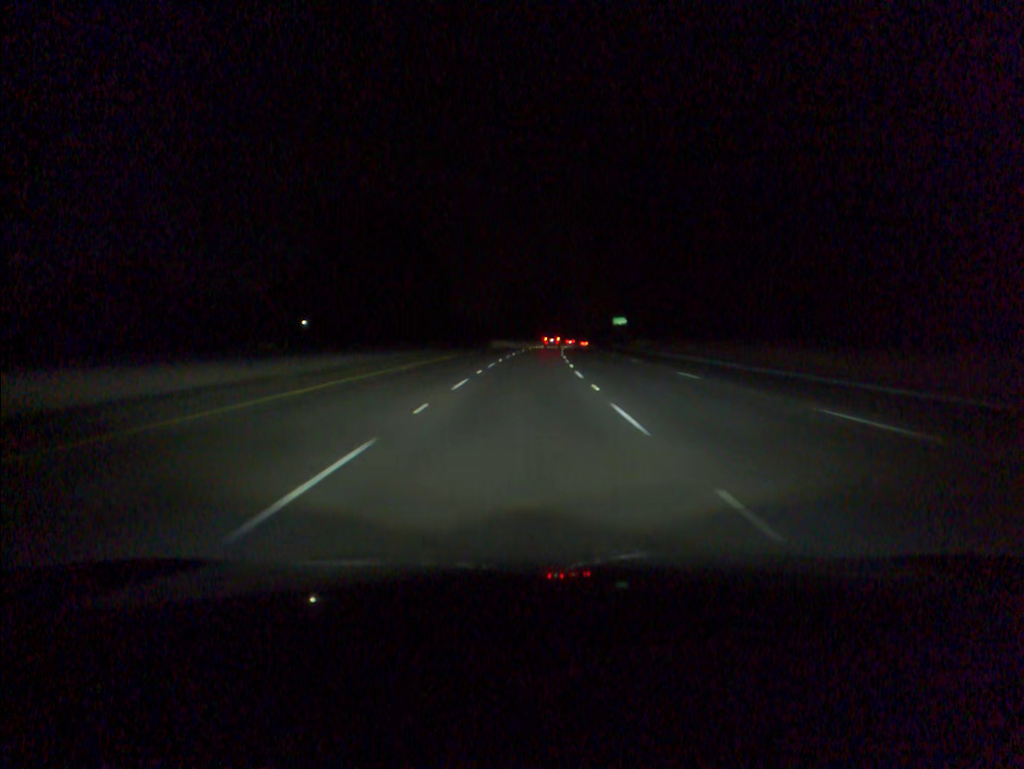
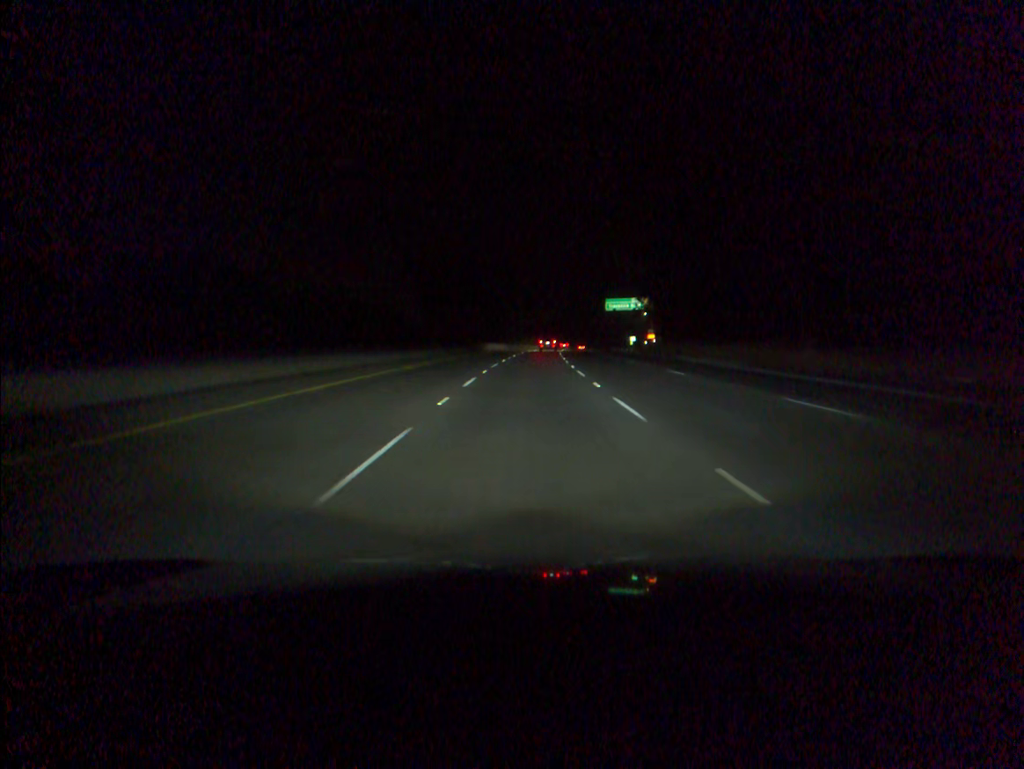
(+3.4, +100.3) m; +4°
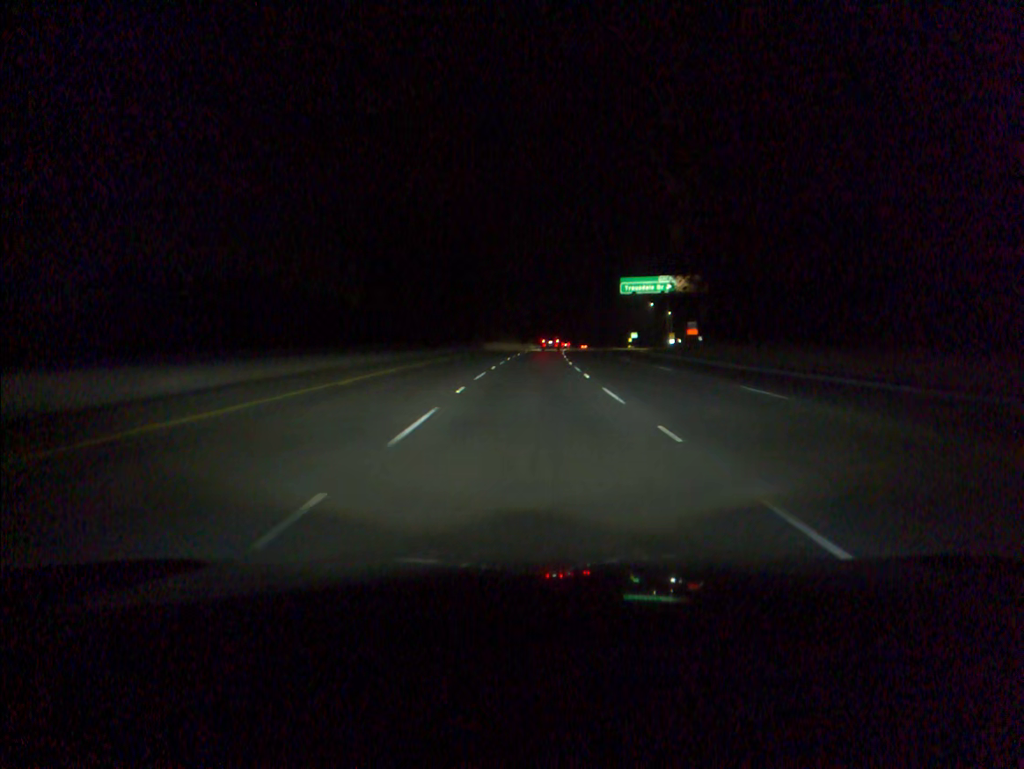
(+0.4, +40.4) m; +1°
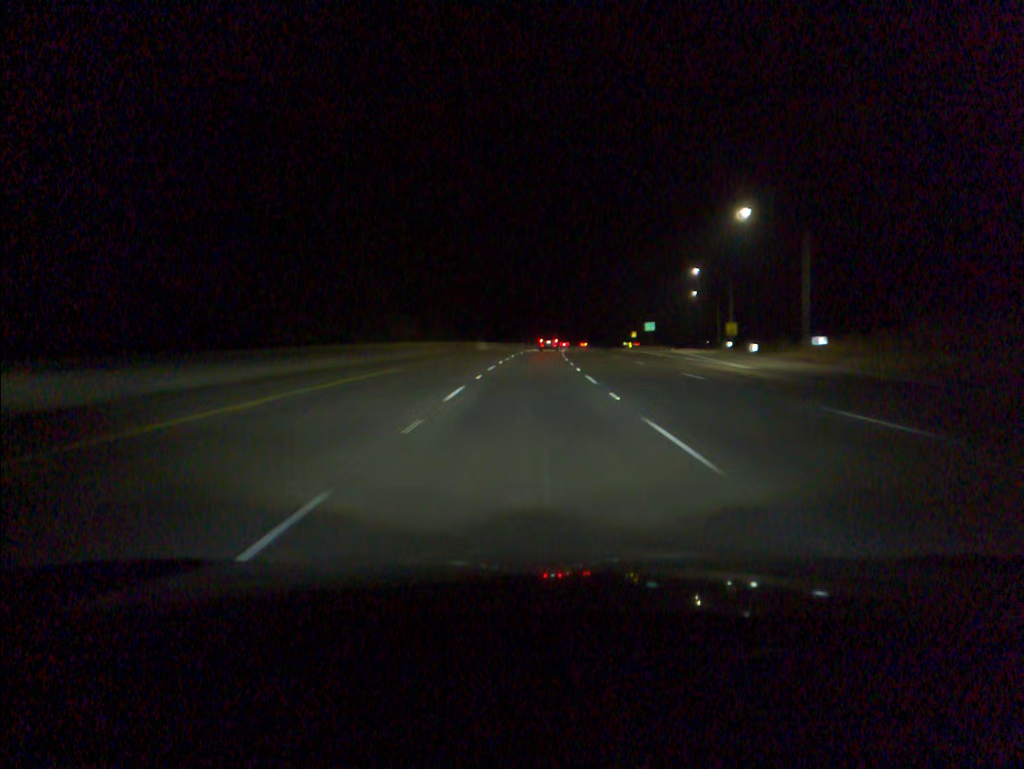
(+2.2, +80.7) m; +3°
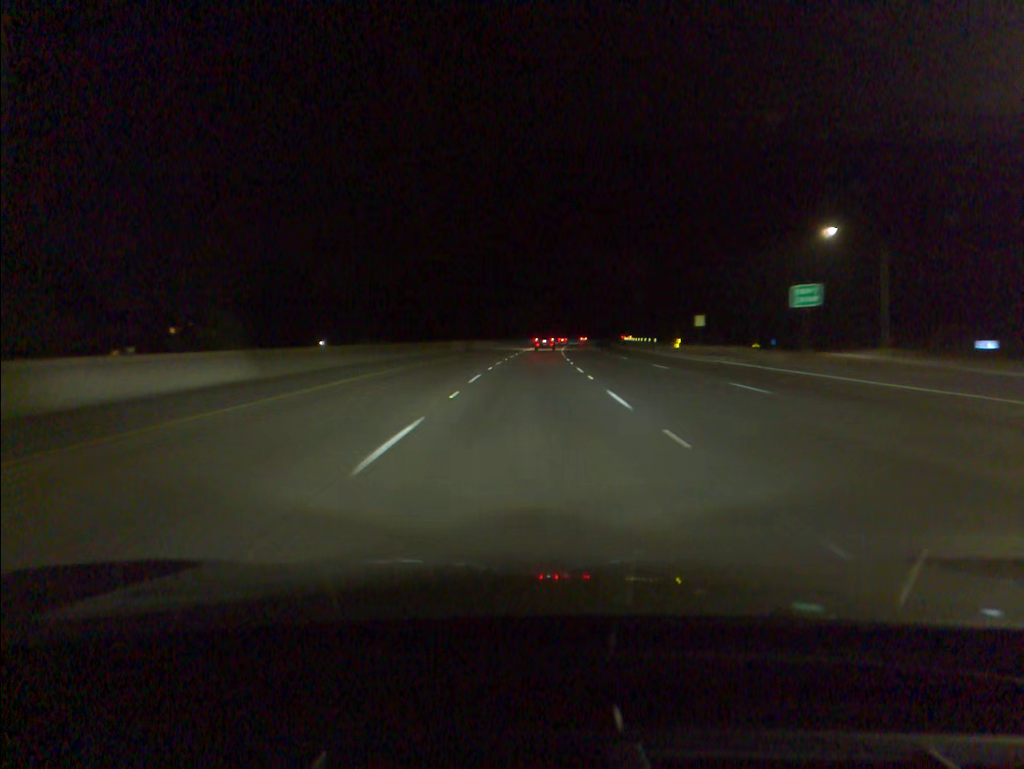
(+2.1, +80.7) m; +3°
